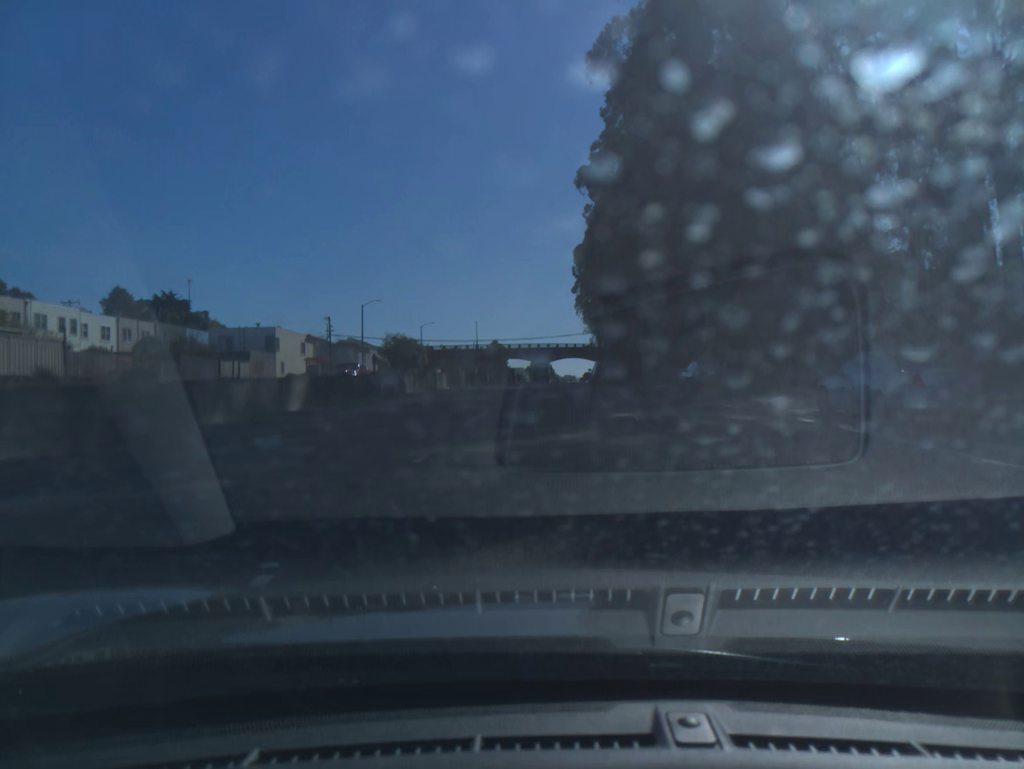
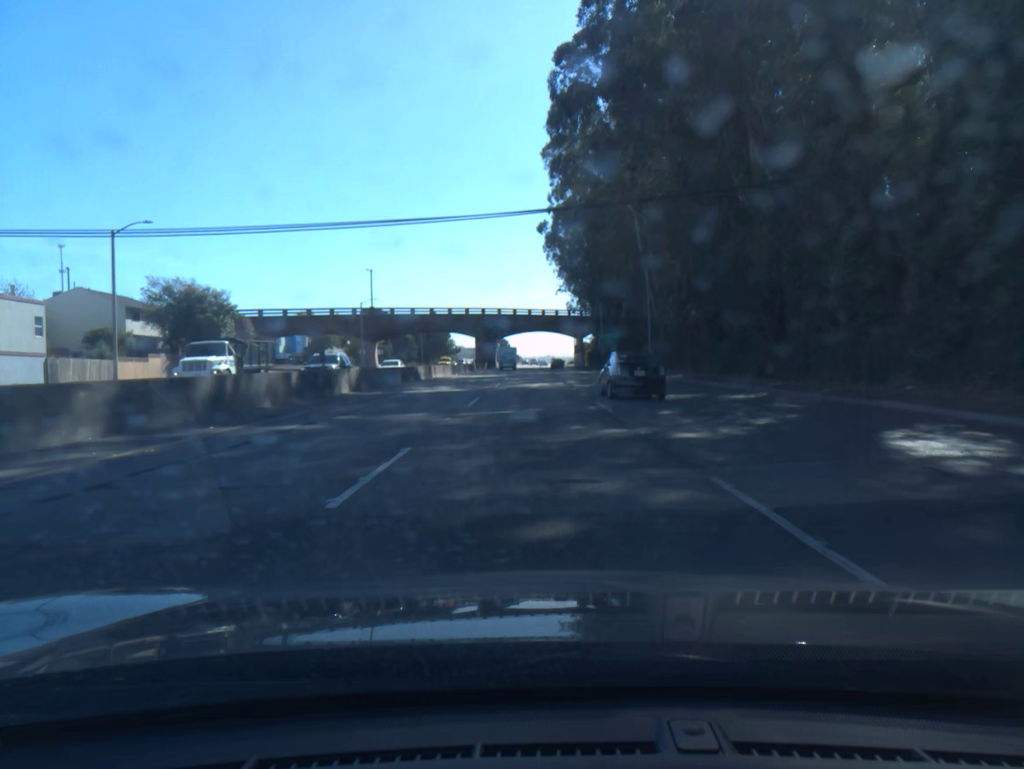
(+2.6, +82.4) m; +3°
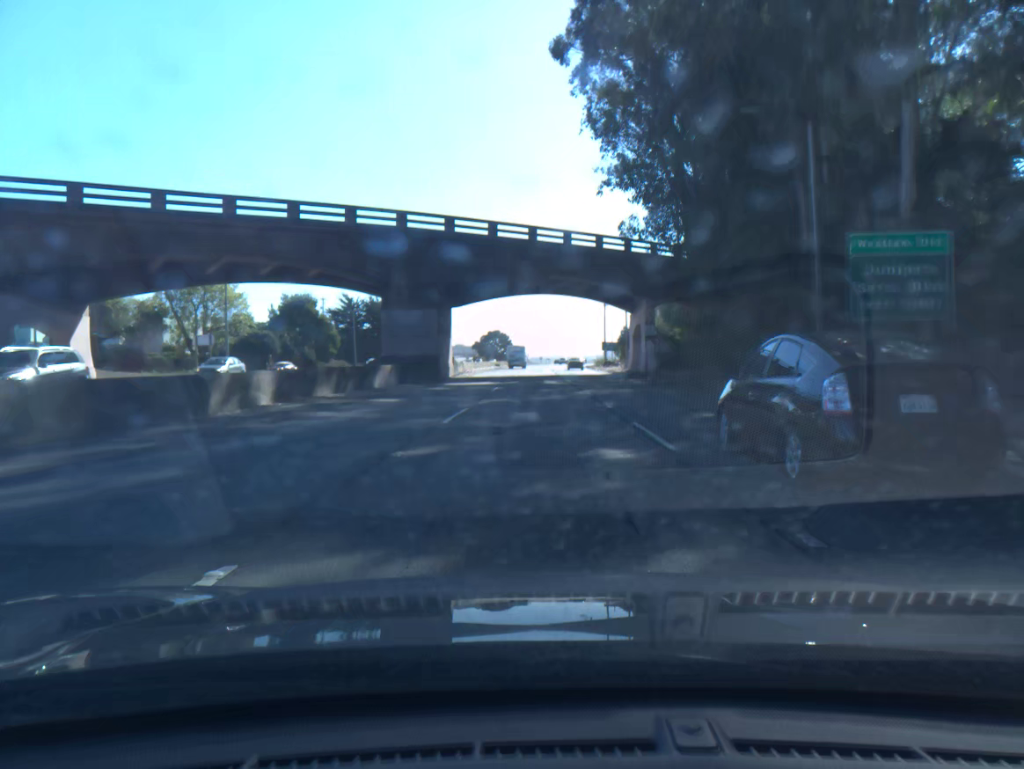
(-0.7, +80.6) m; 0°
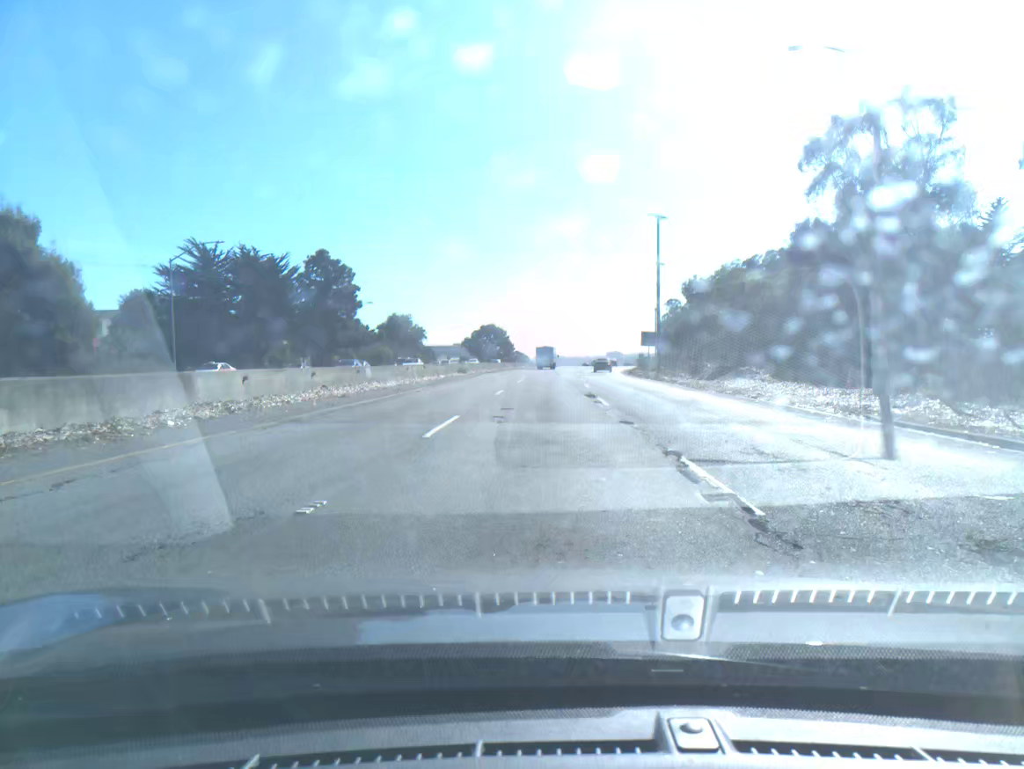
(-0.2, +62.0) m; 0°
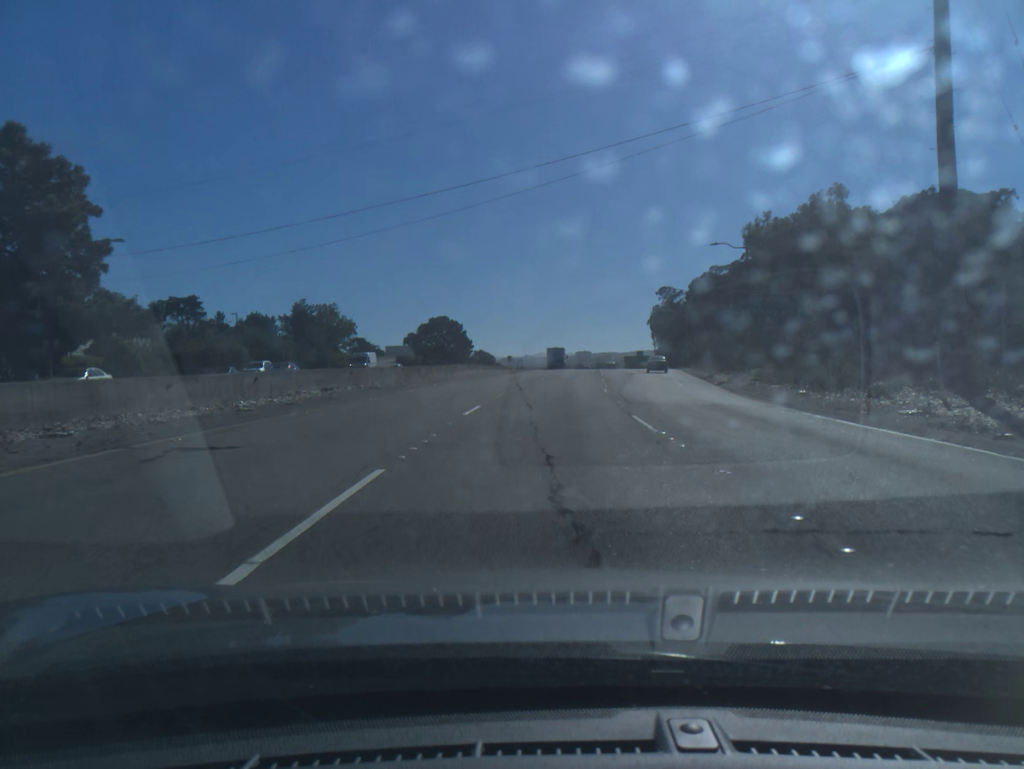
(+1.2, +61.6) m; +2°
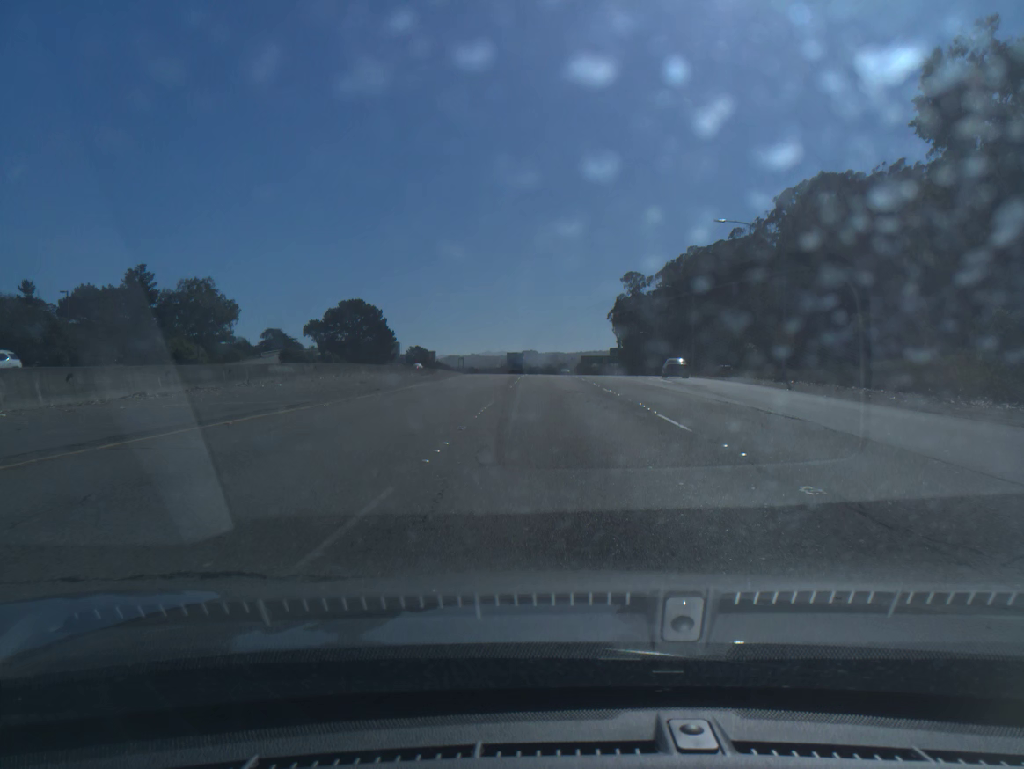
(+1.3, +46.8) m; +4°
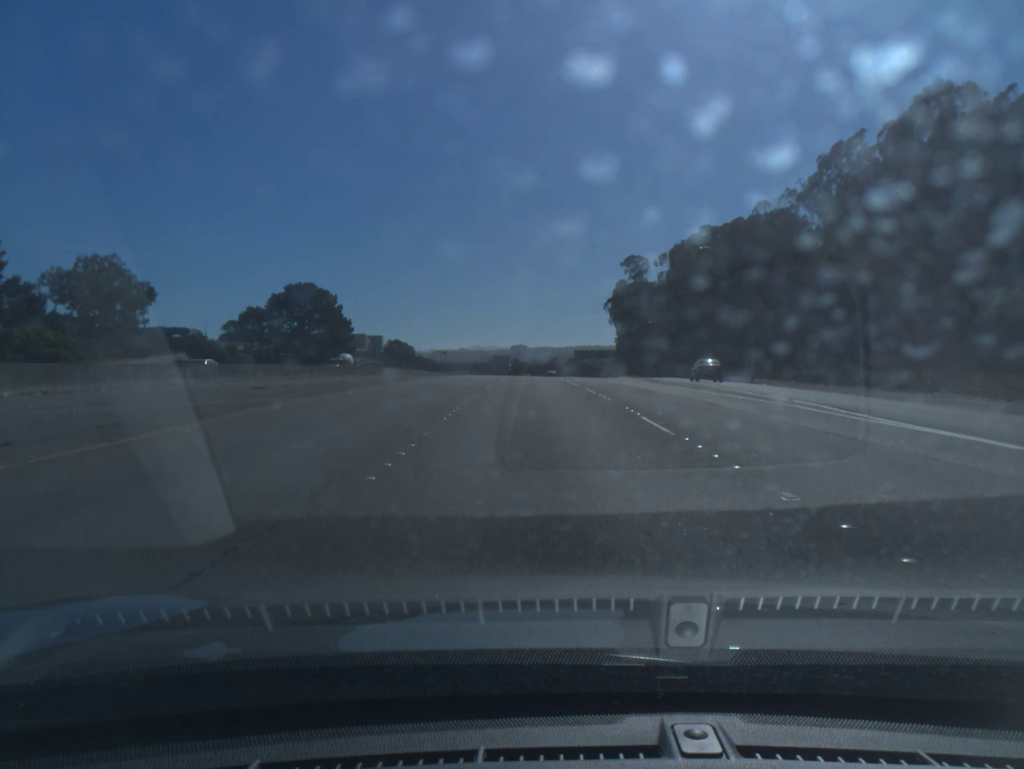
(+0.4, +31.3) m; +1°
